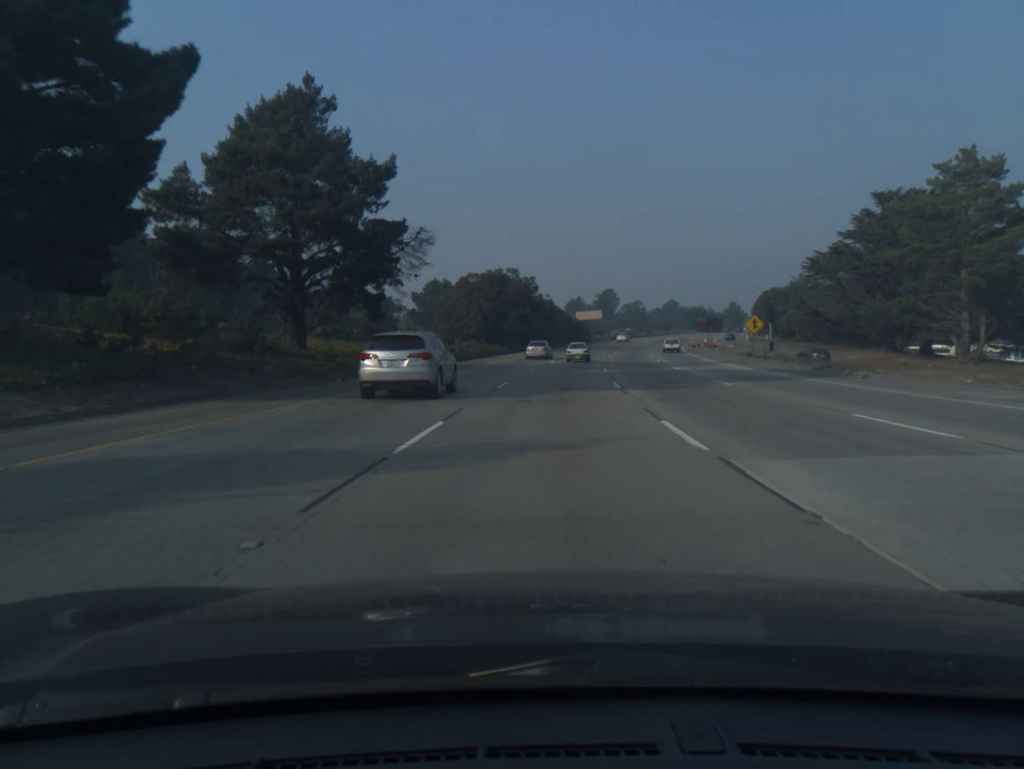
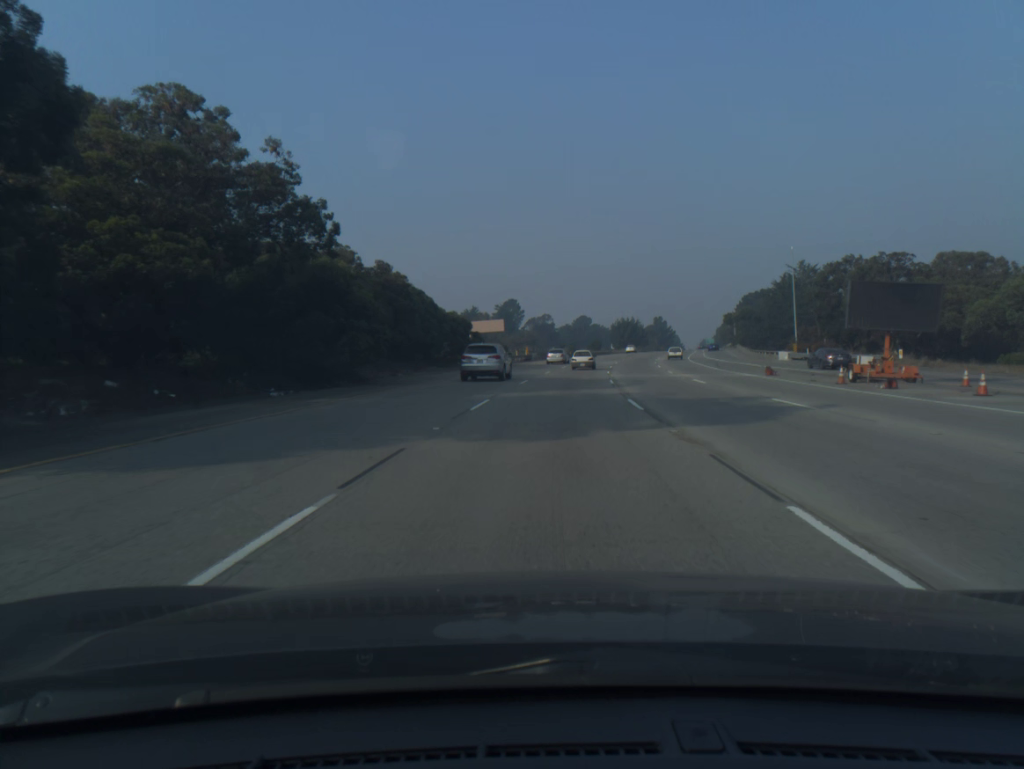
(+5.2, +79.9) m; +7°
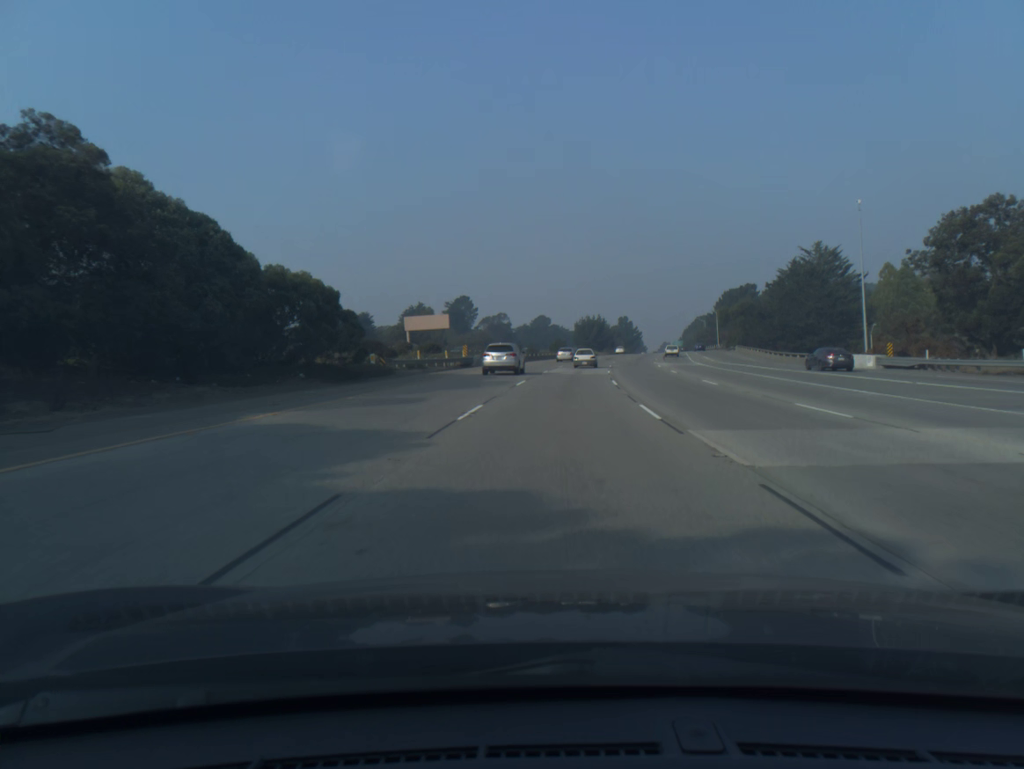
(+0.8, +31.6) m; +3°
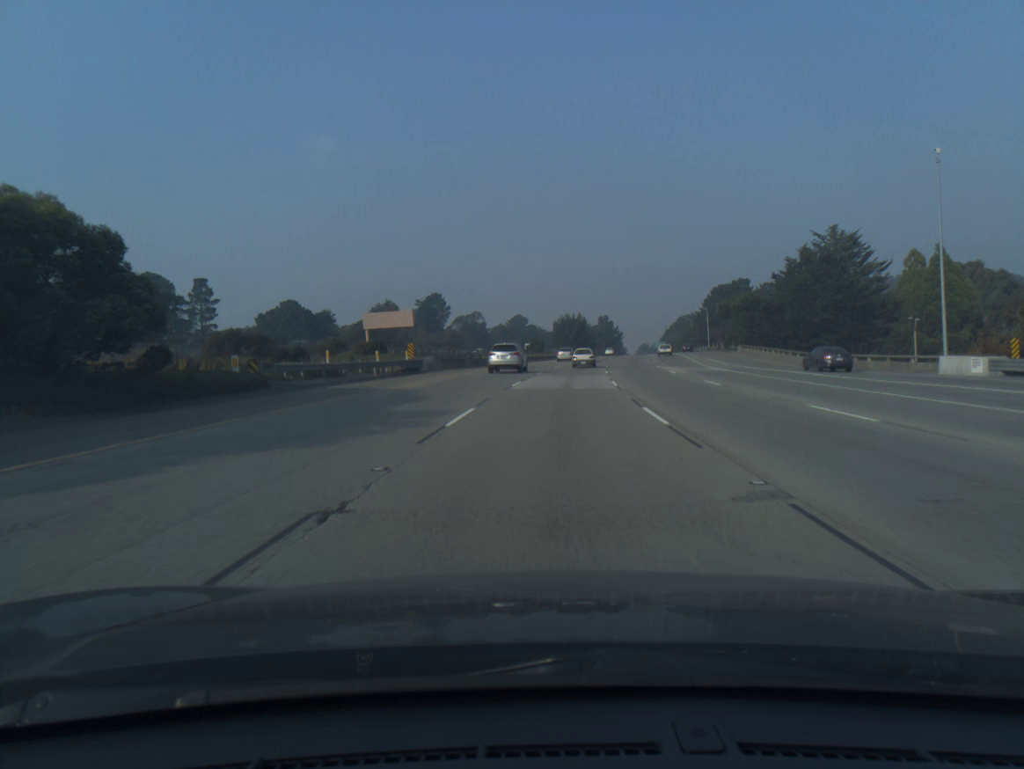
(+0.2, +15.8) m; +2°
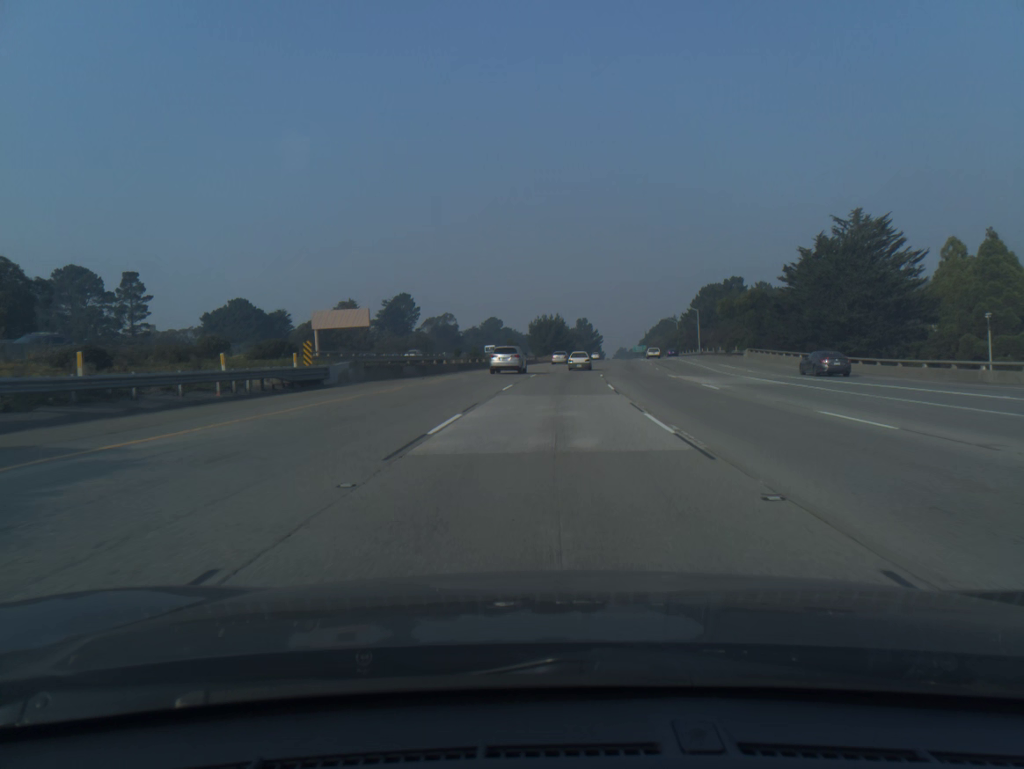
(+0.2, +15.8) m; +2°
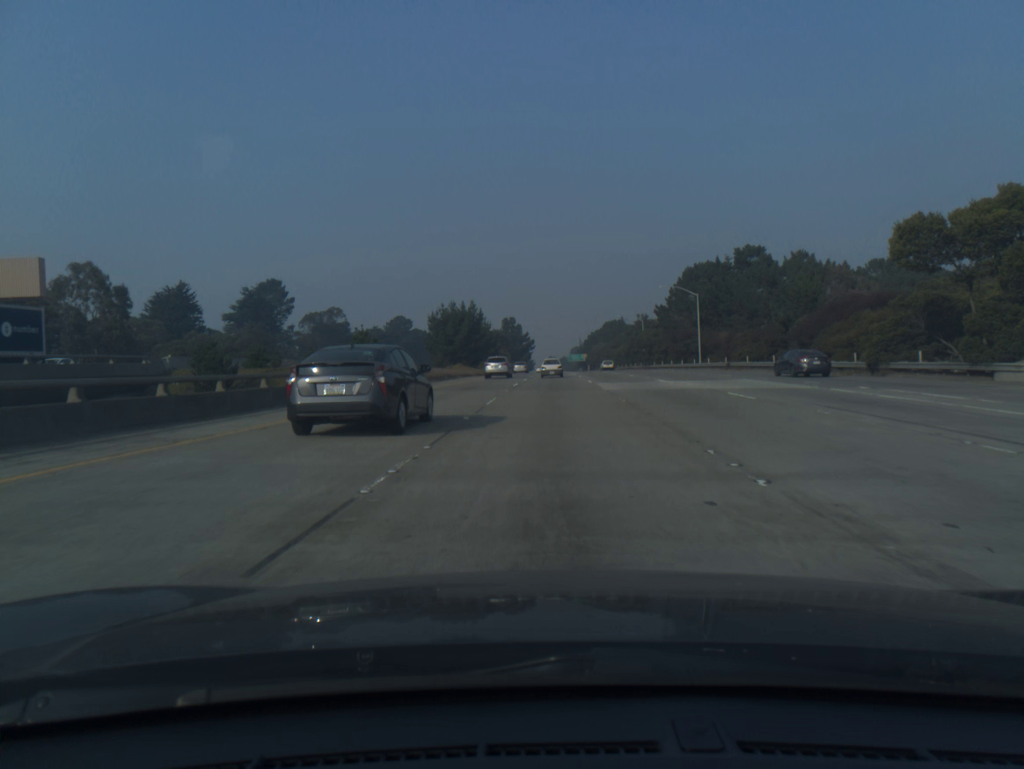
(+3.0, +62.9) m; +5°
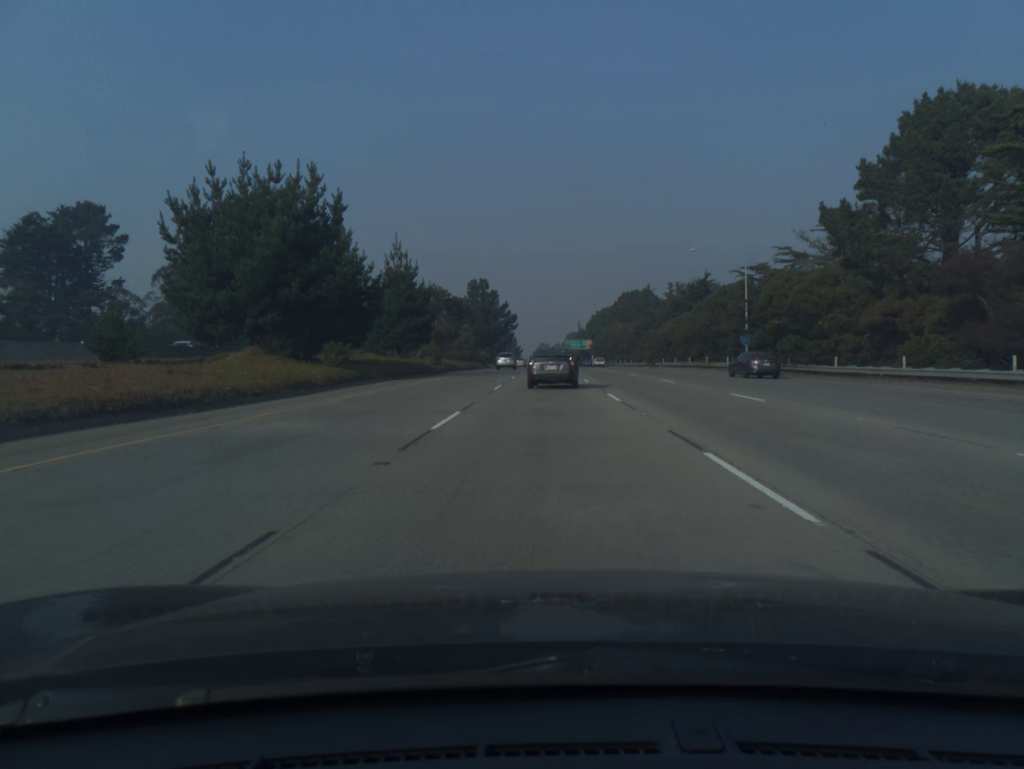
(+1.2, +78.5) m; +1°
